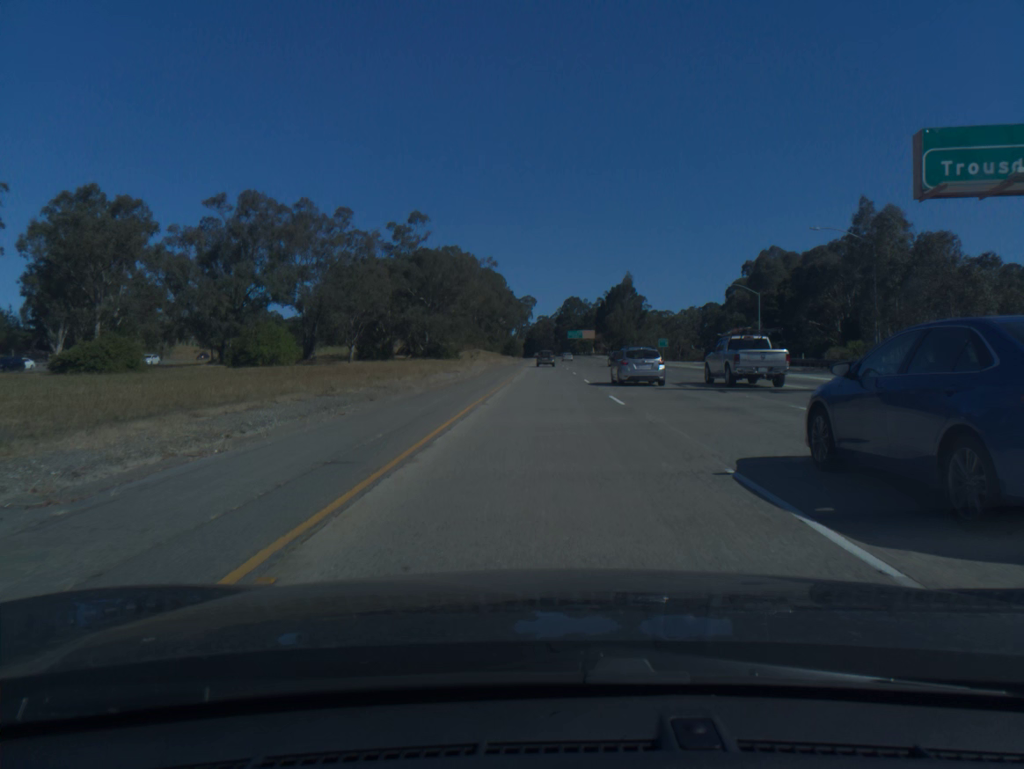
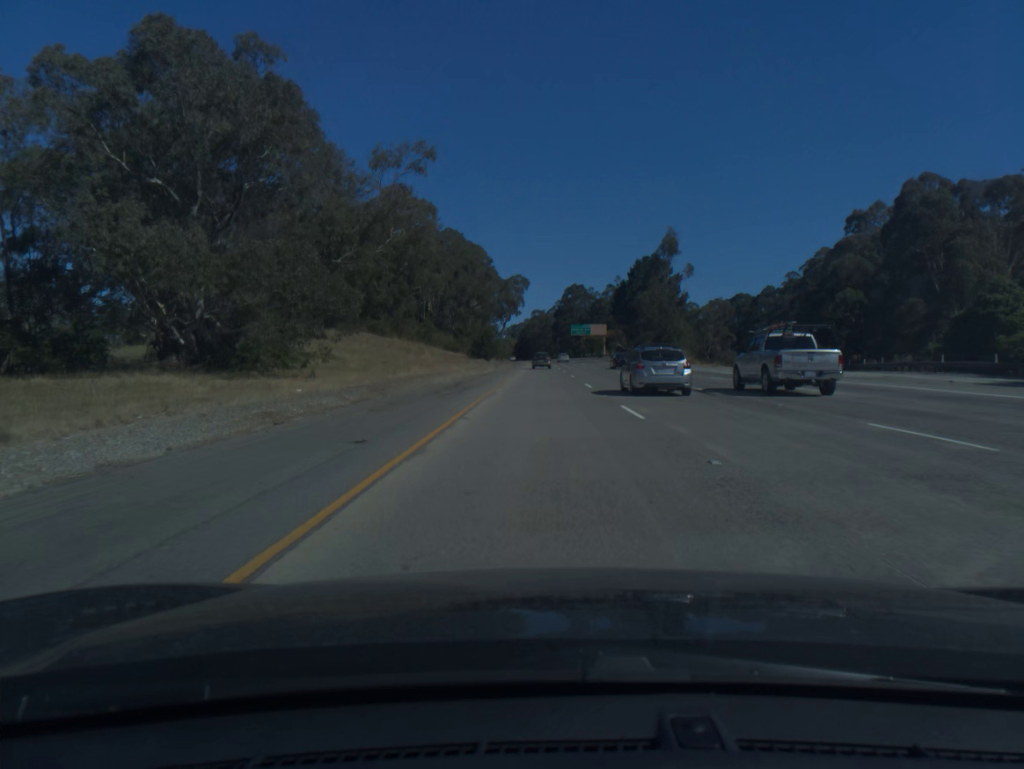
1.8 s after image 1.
(+0.2, +62.6) m; 0°
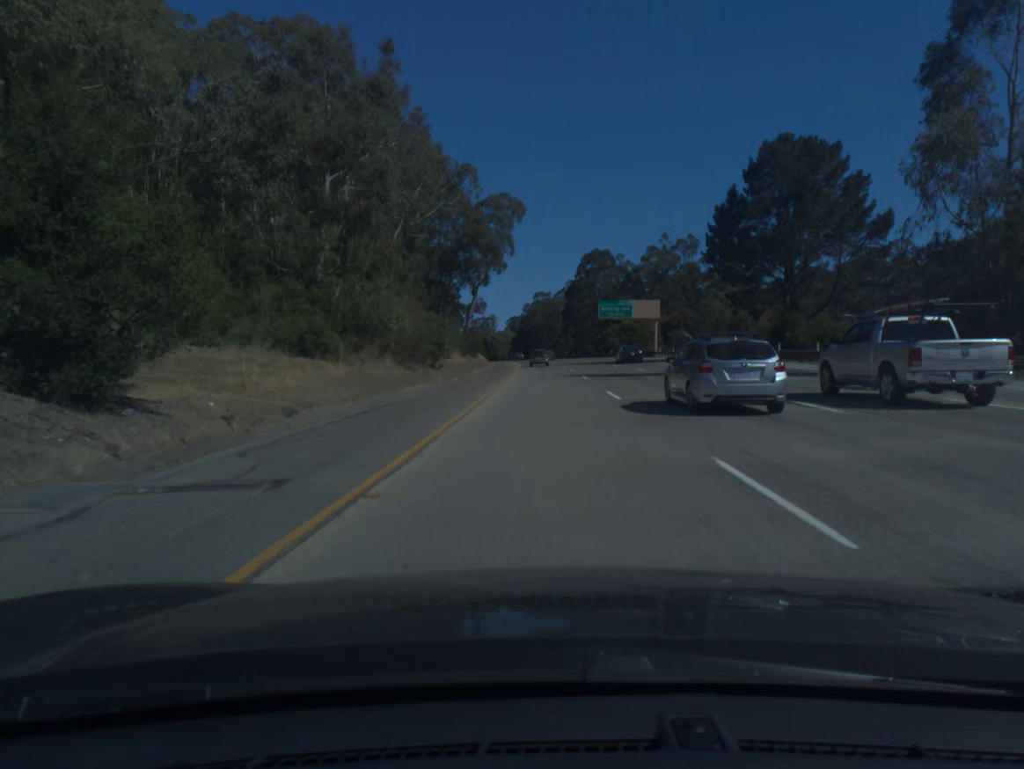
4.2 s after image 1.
(-0.3, +82.9) m; 0°
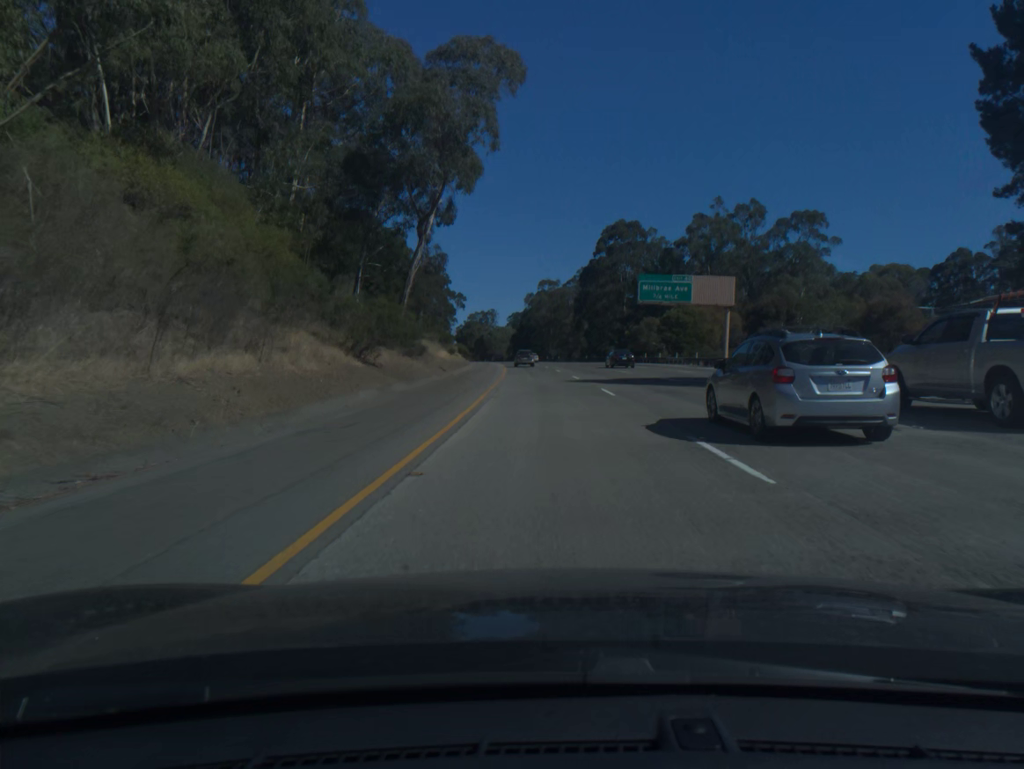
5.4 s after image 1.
(-0.1, +41.4) m; 0°
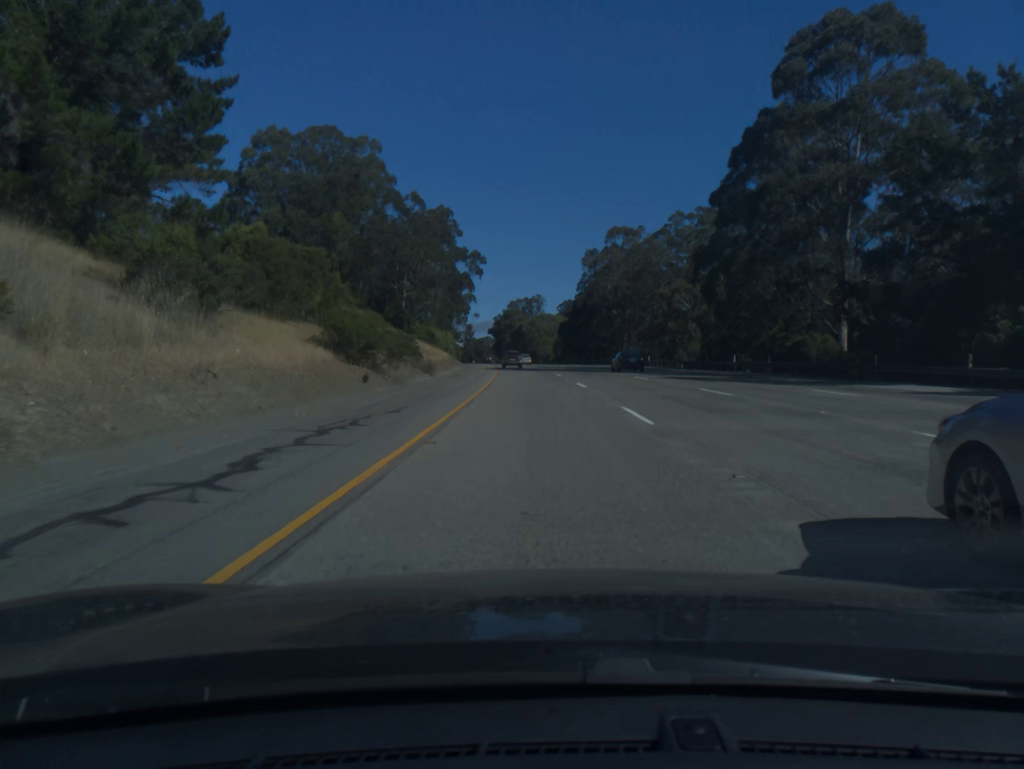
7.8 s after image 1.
(-2.2, +82.0) m; -4°
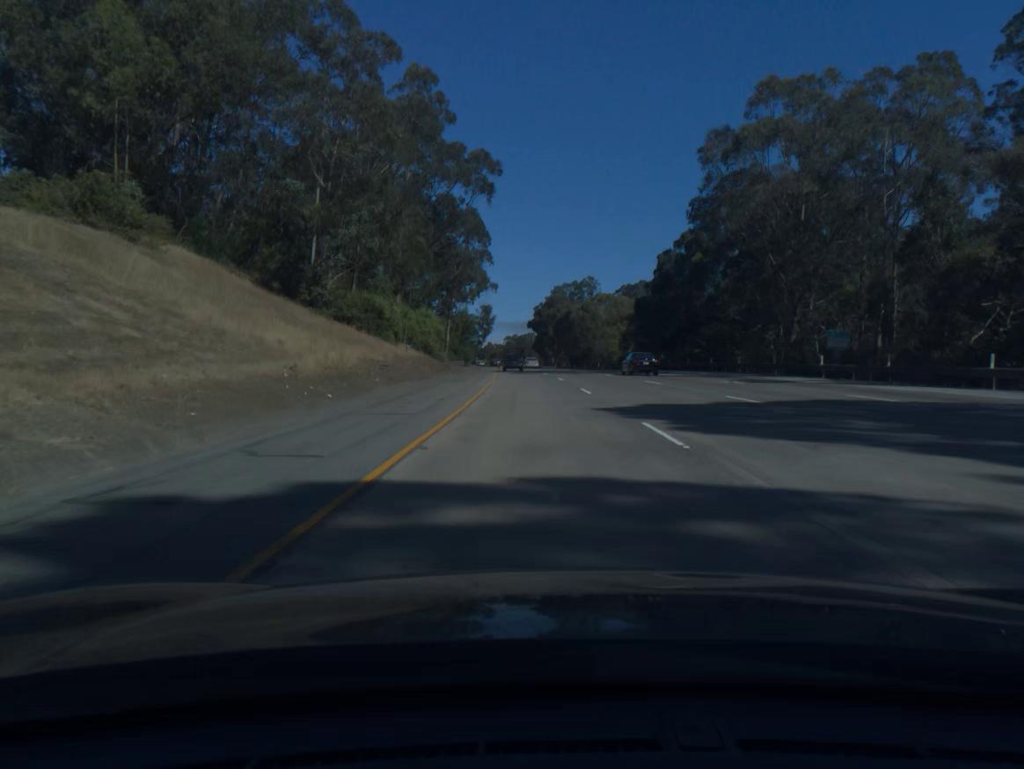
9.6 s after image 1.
(-1.8, +61.2) m; -3°
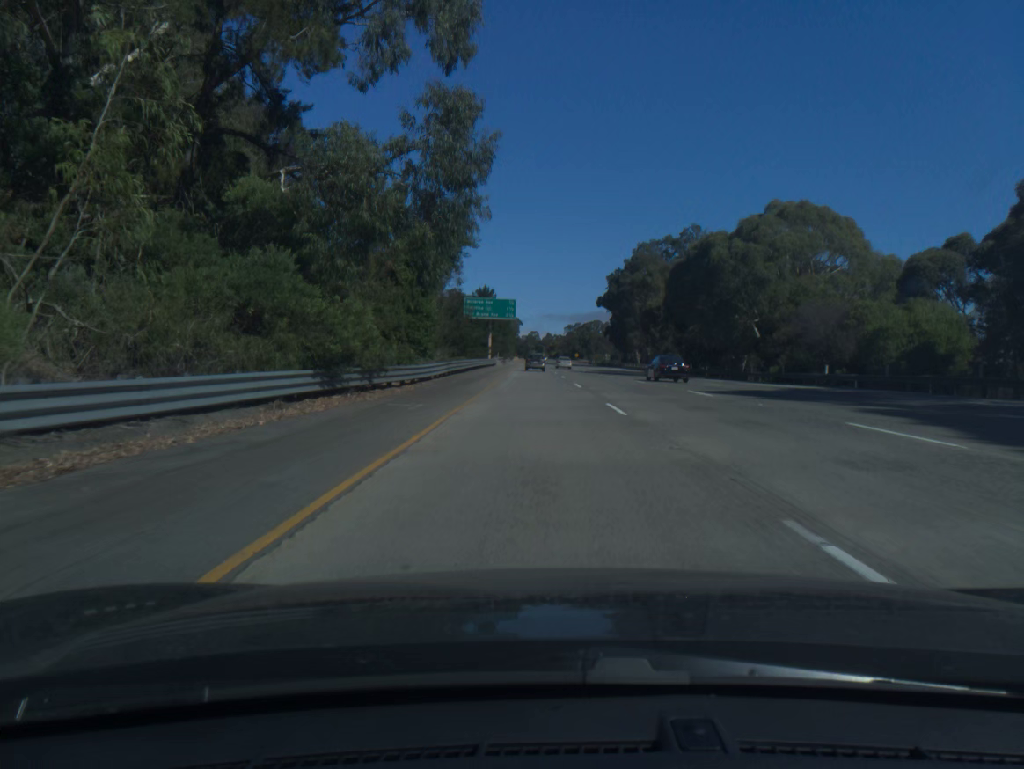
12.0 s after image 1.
(-3.2, +81.6) m; -5°
